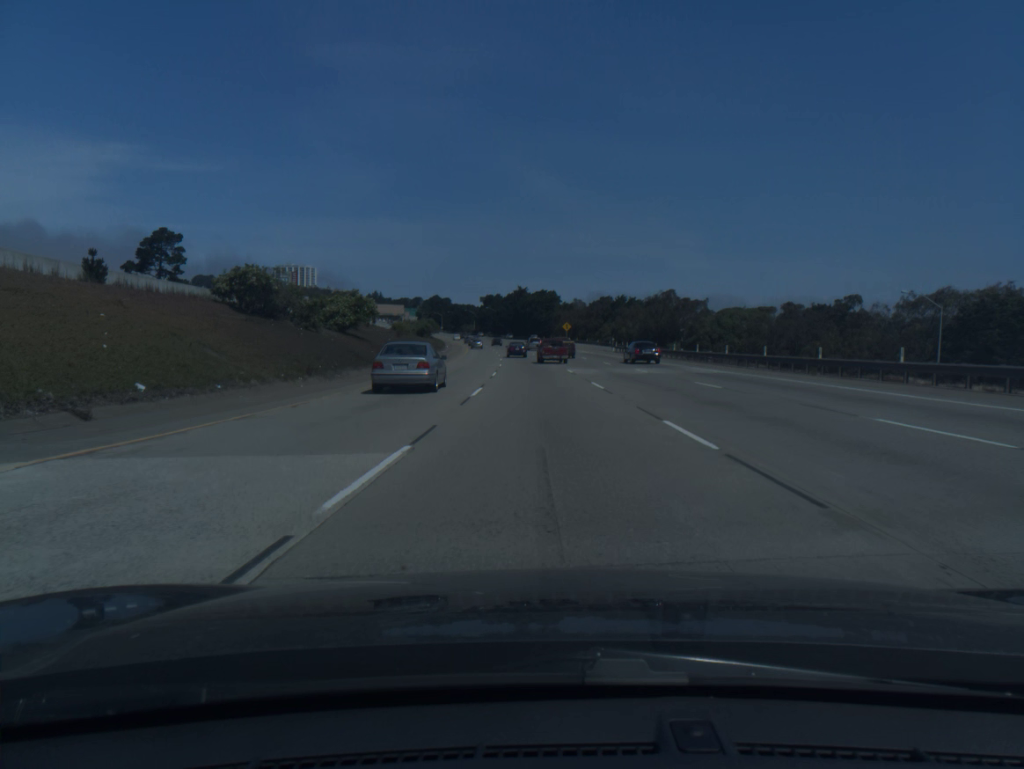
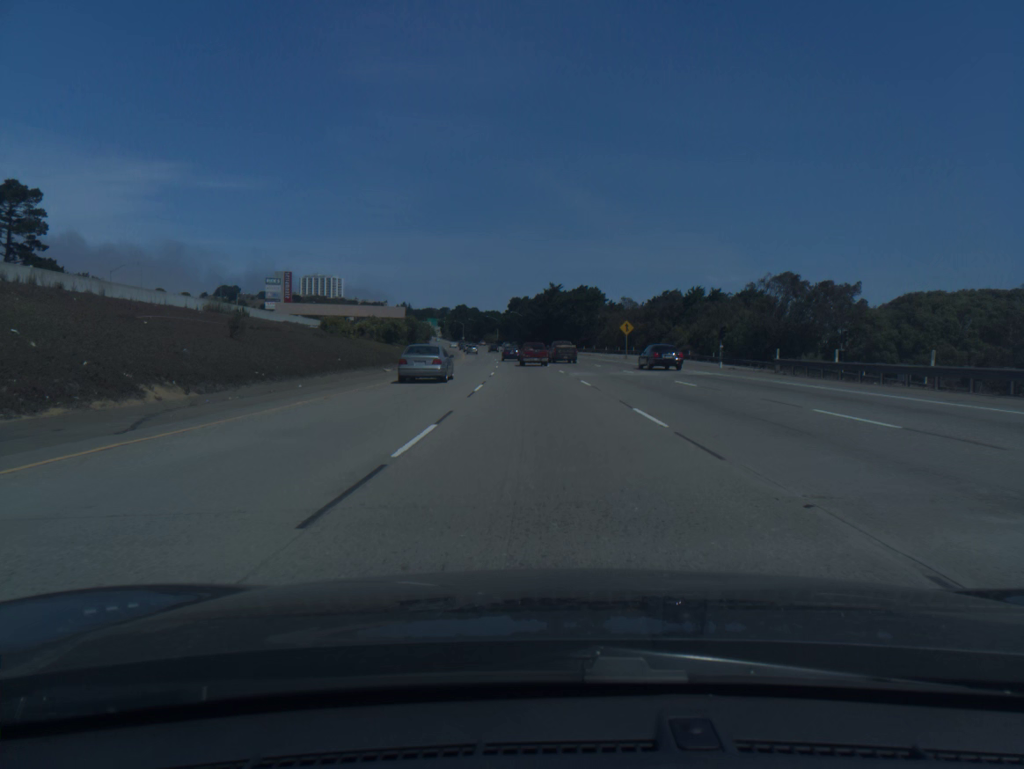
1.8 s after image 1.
(-1.1, +55.2) m; -2°
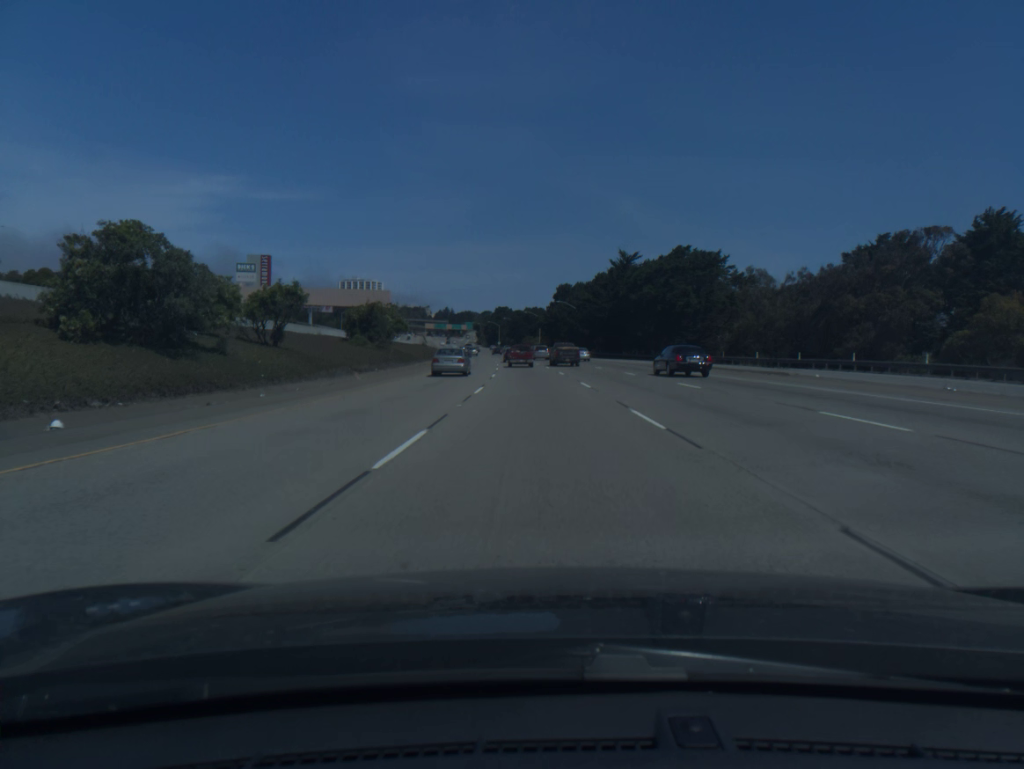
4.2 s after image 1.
(-2.4, +72.9) m; -4°
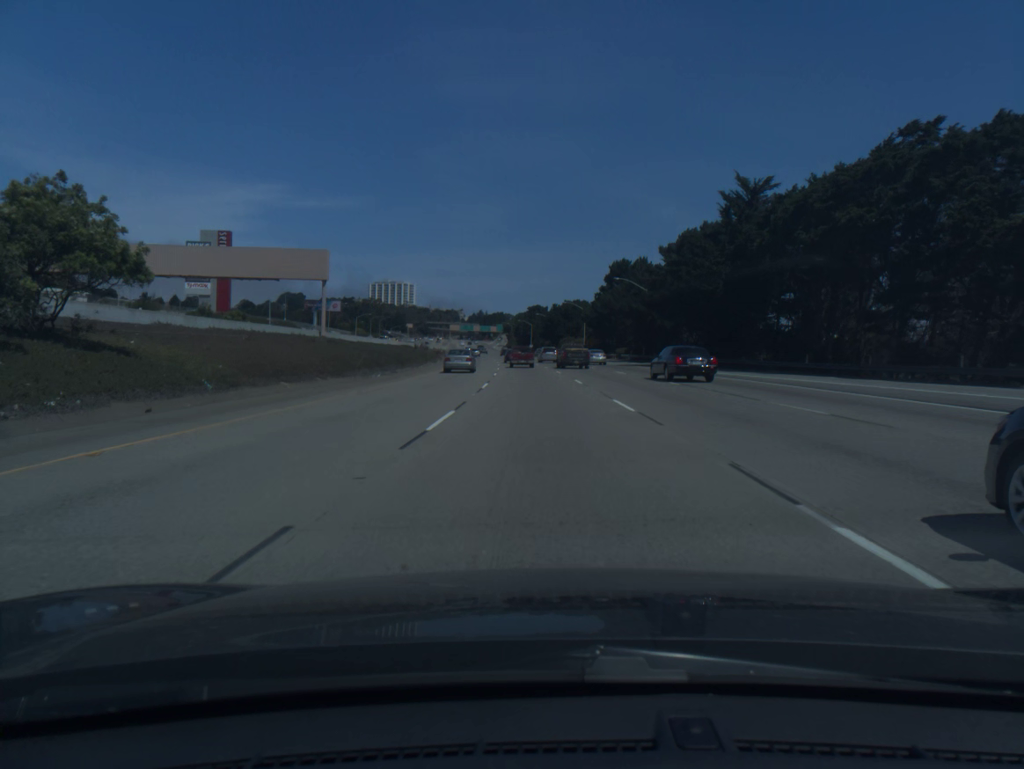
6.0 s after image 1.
(-1.3, +54.8) m; -3°
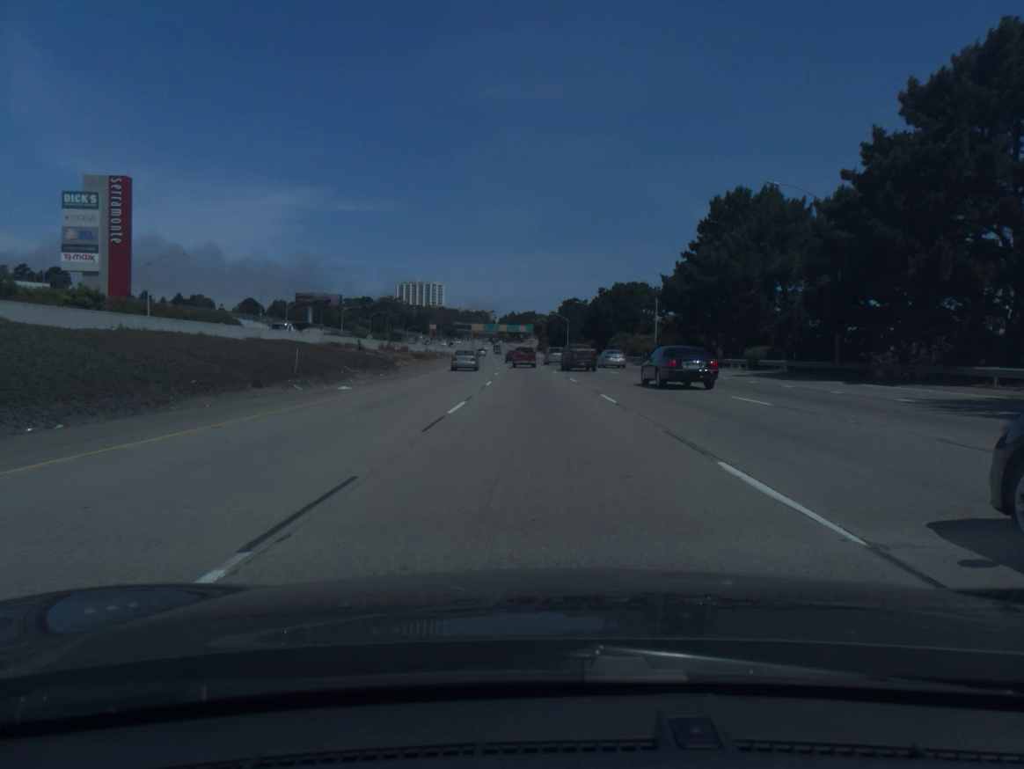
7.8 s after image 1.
(-1.2, +54.9) m; -2°
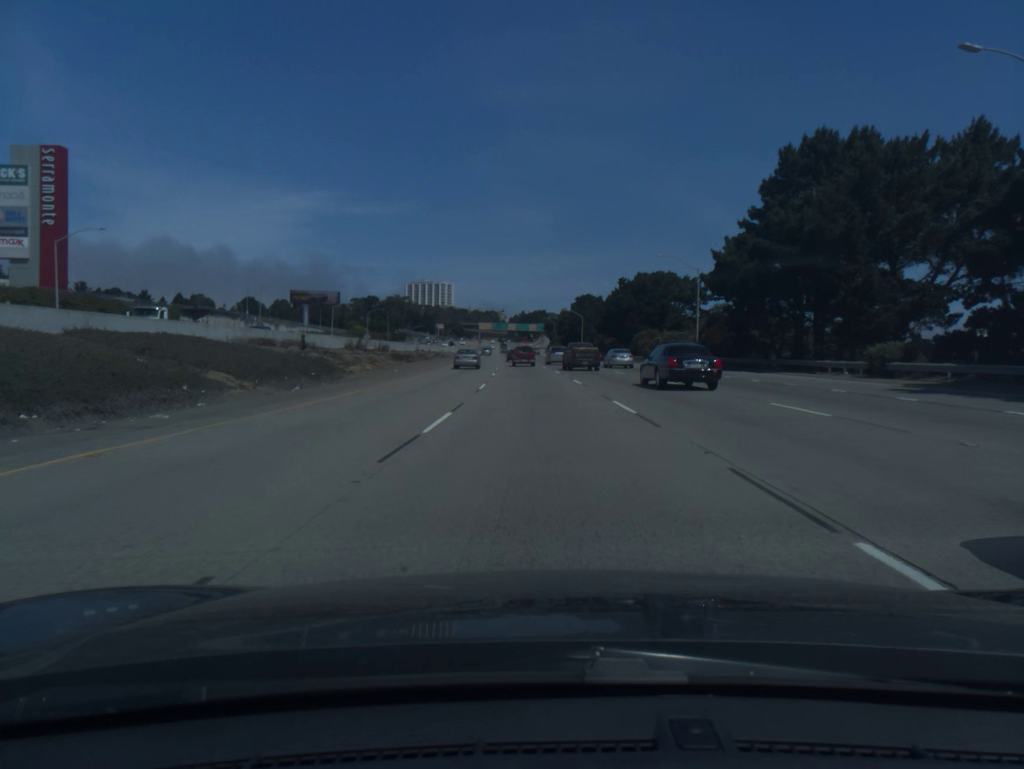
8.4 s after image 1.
(-0.1, +18.3) m; -1°
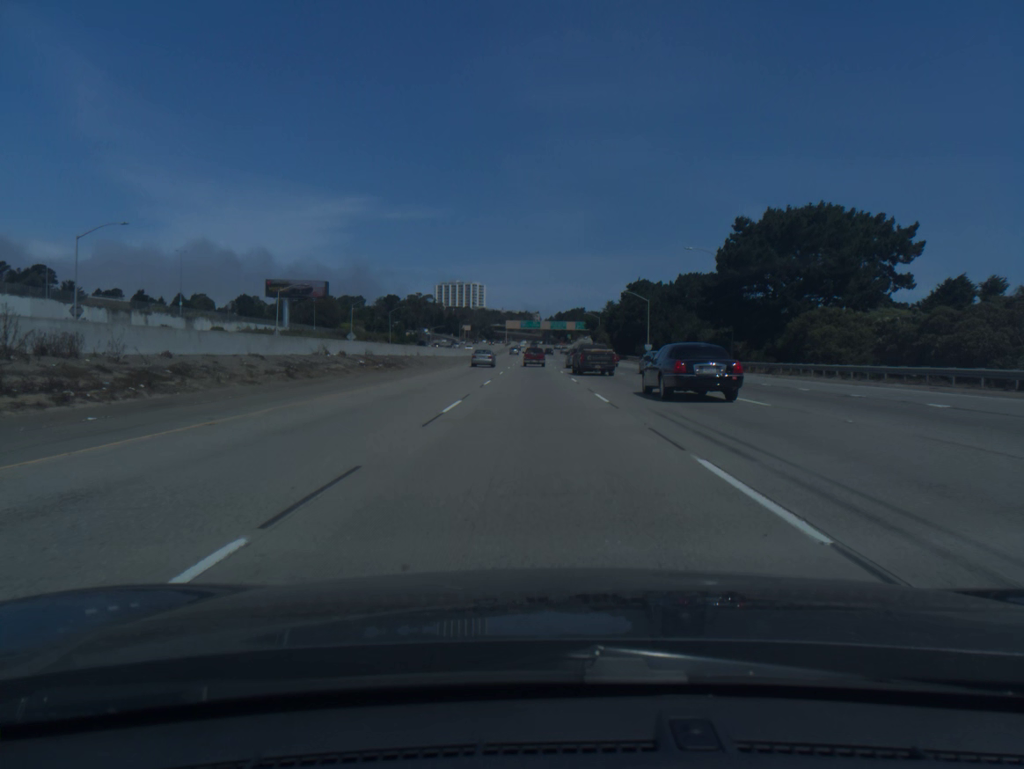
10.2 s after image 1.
(-1.2, +54.8) m; -3°
